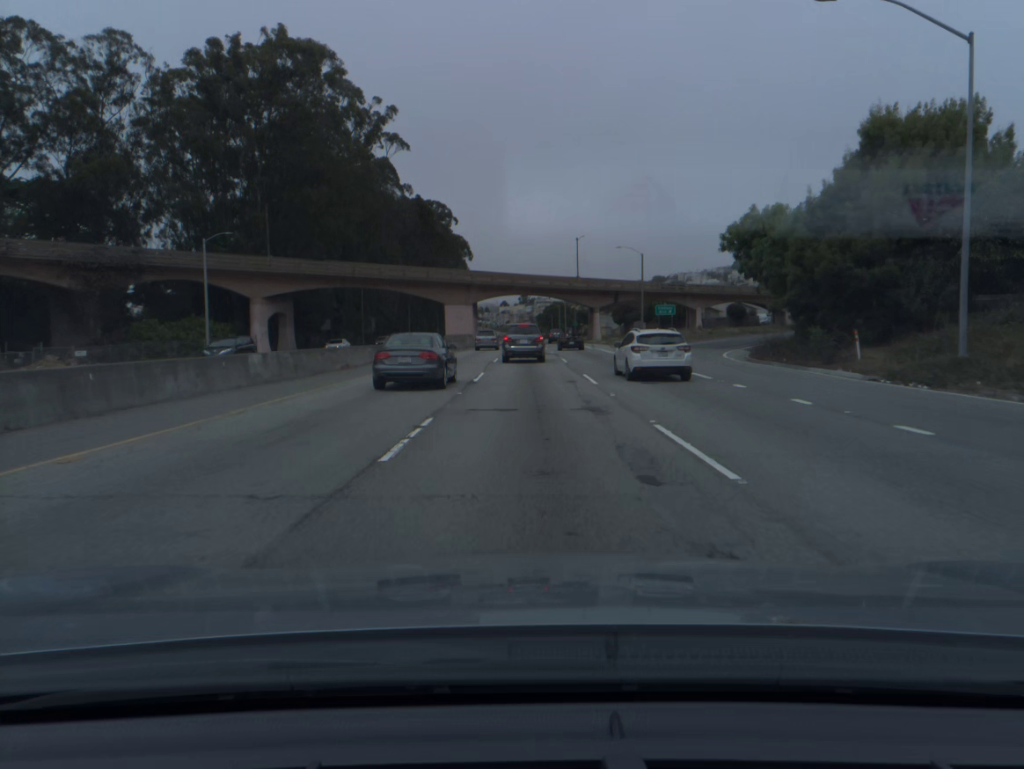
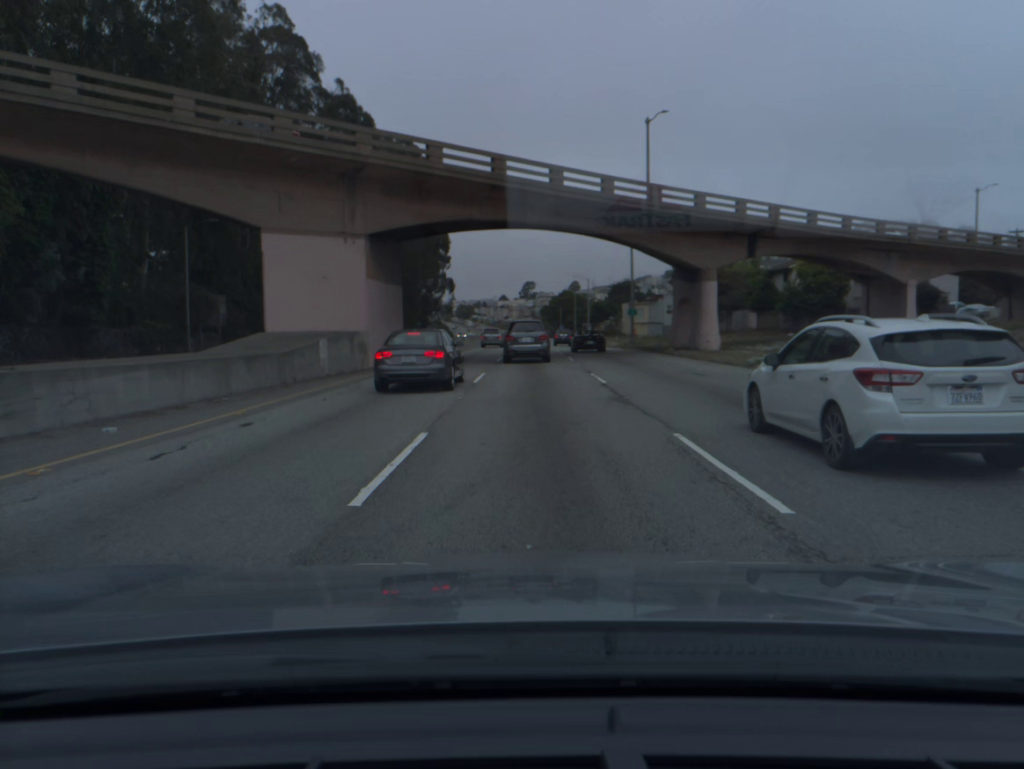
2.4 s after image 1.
(0.0, +61.2) m; 0°
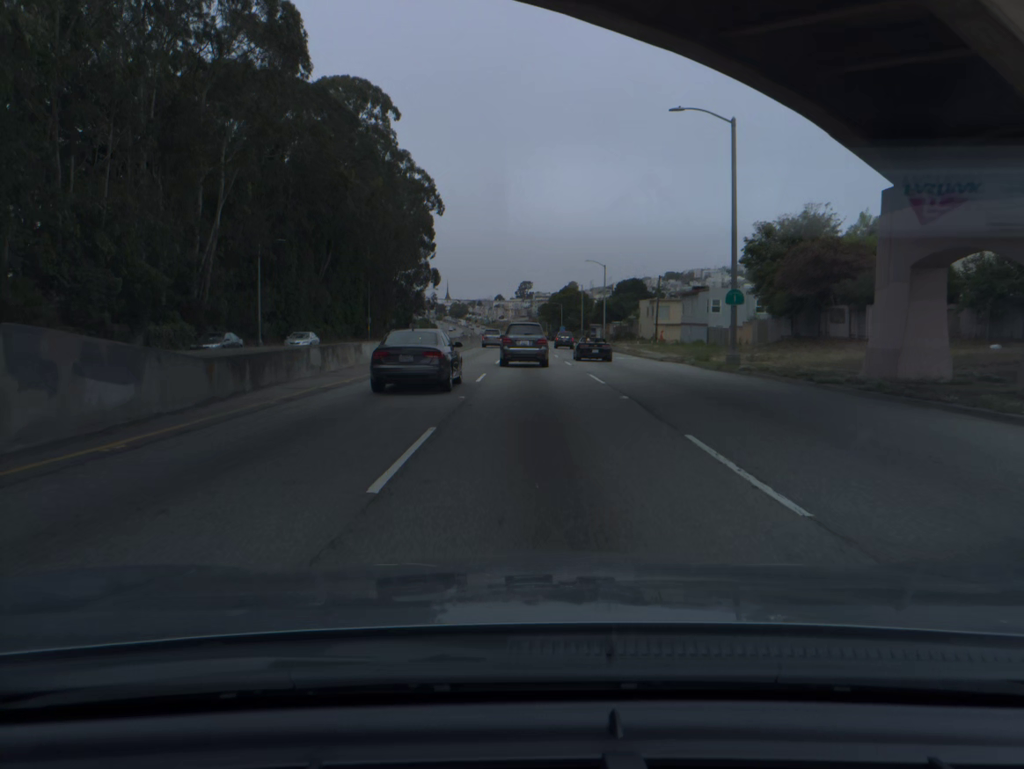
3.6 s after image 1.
(+0.1, +29.2) m; 0°
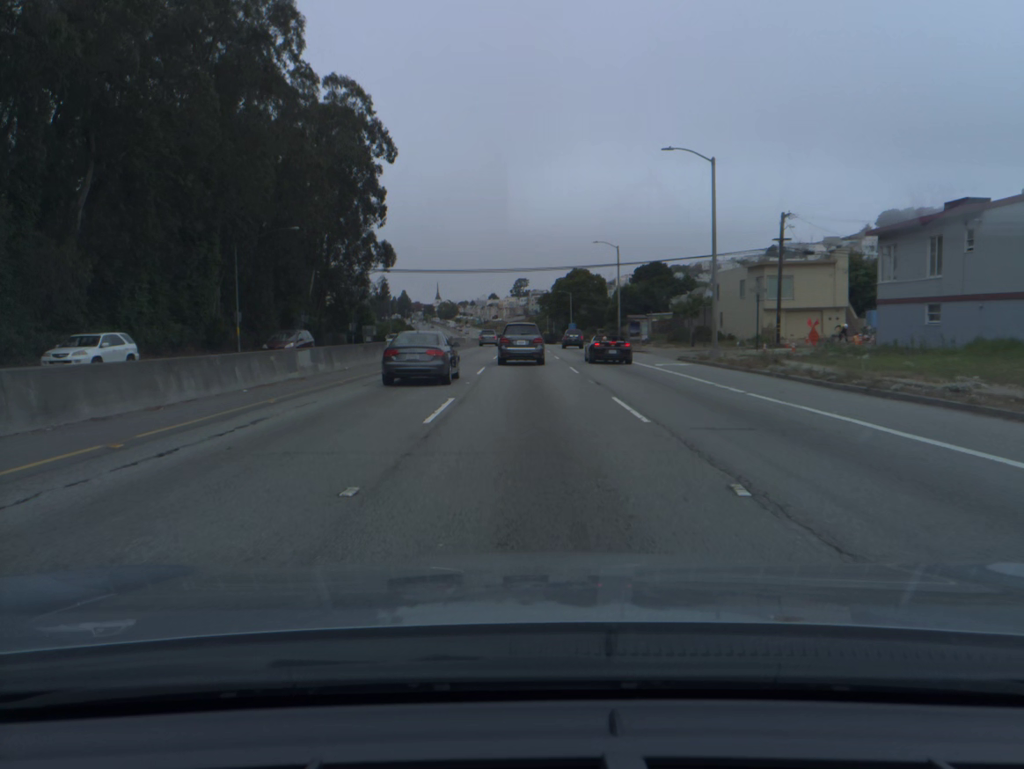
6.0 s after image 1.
(+0.4, +53.7) m; 0°
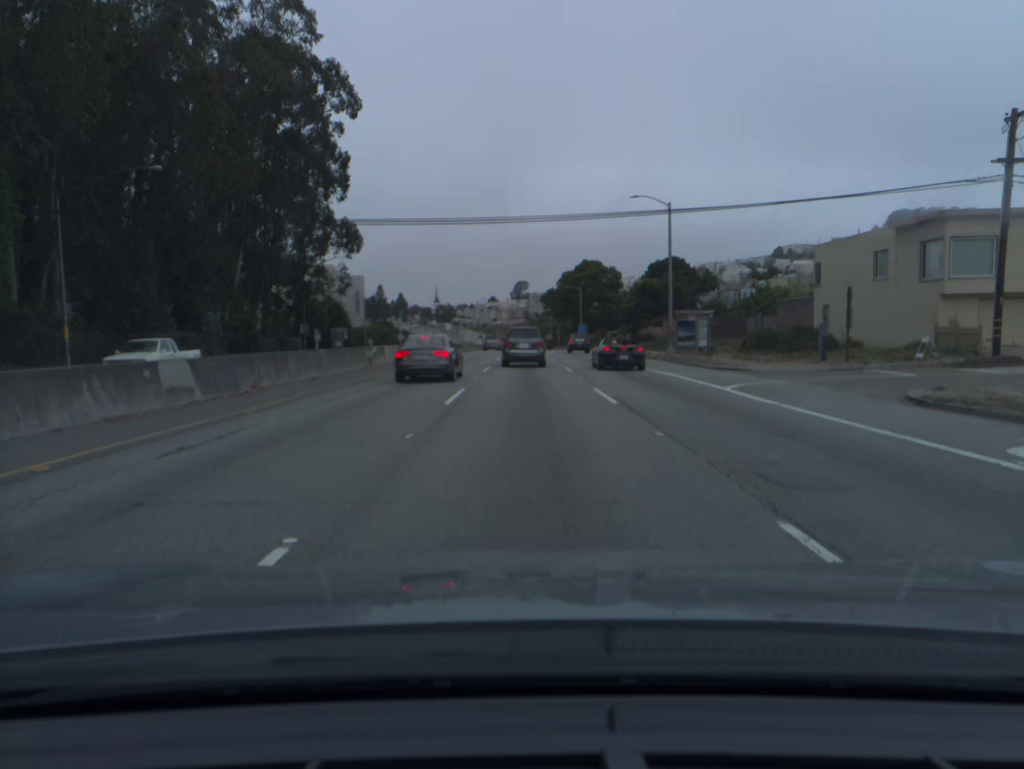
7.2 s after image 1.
(0.0, +25.9) m; 0°
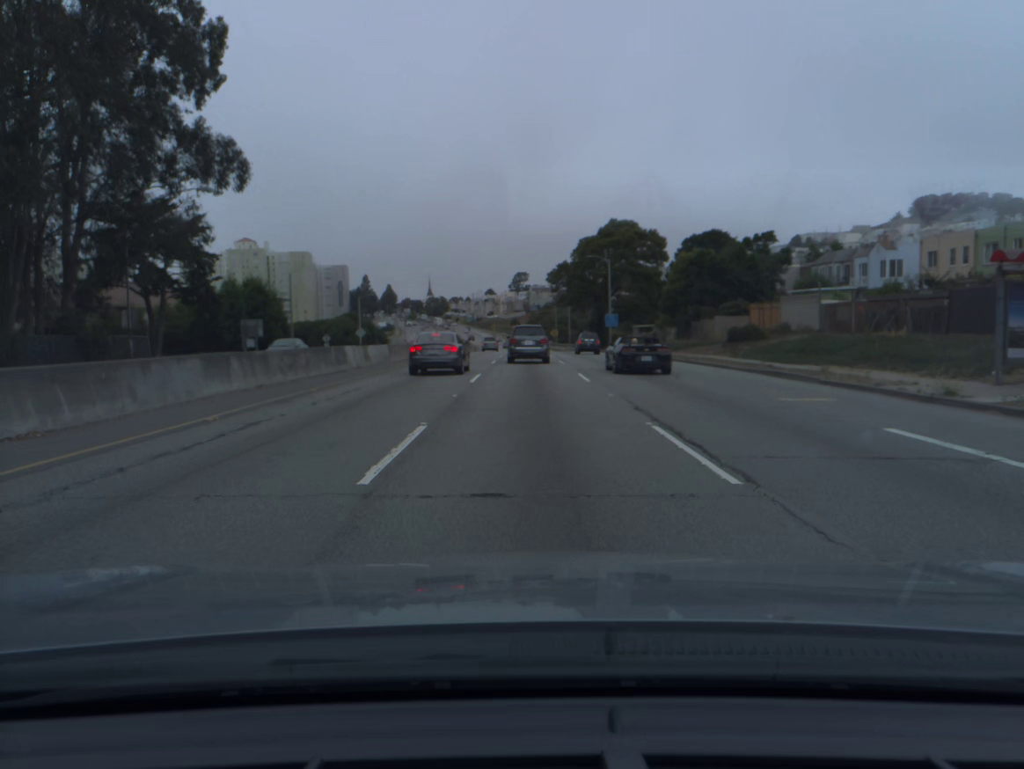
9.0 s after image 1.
(0.0, +37.9) m; 0°
